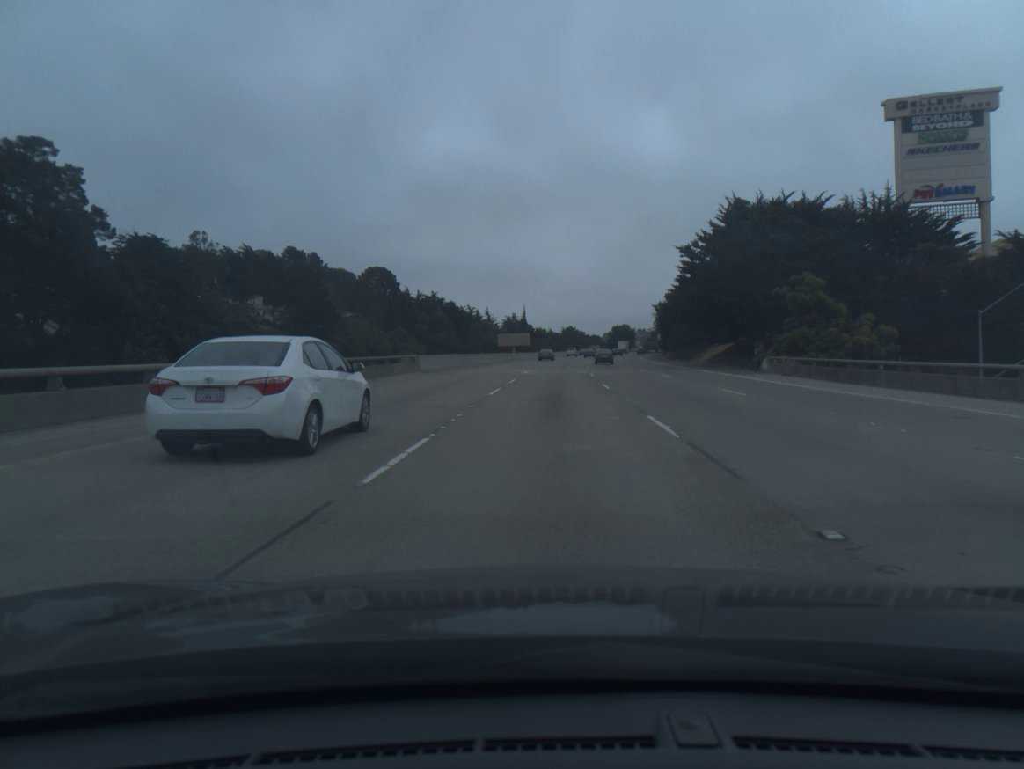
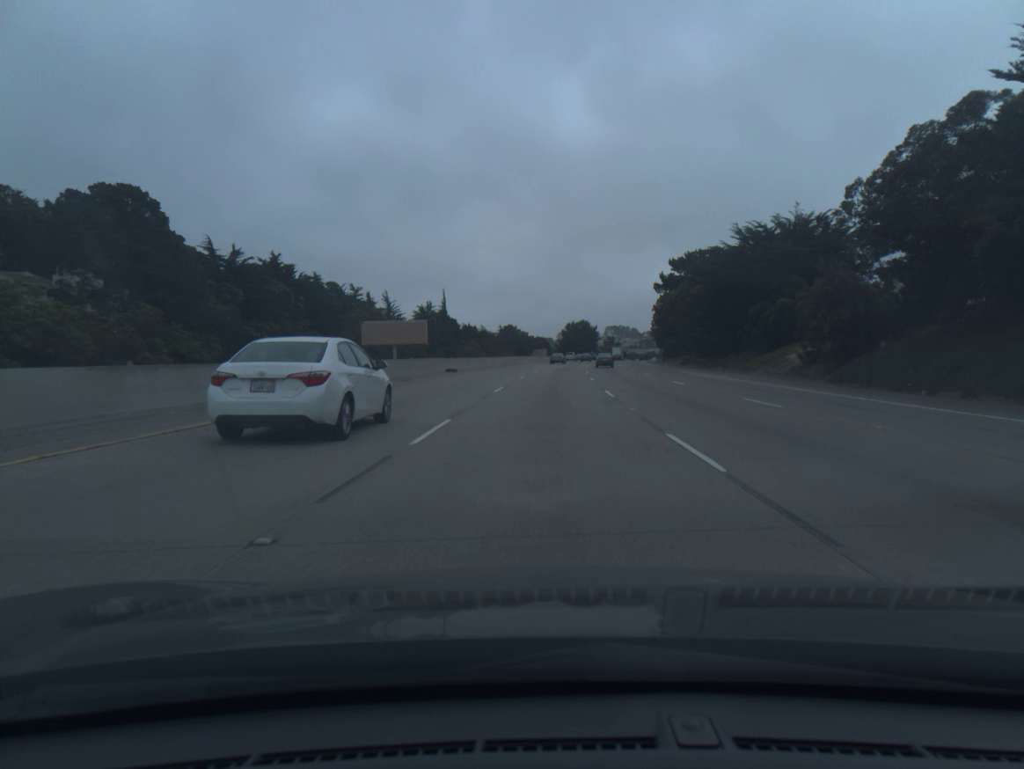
(+3.5, +90.5) m; +4°
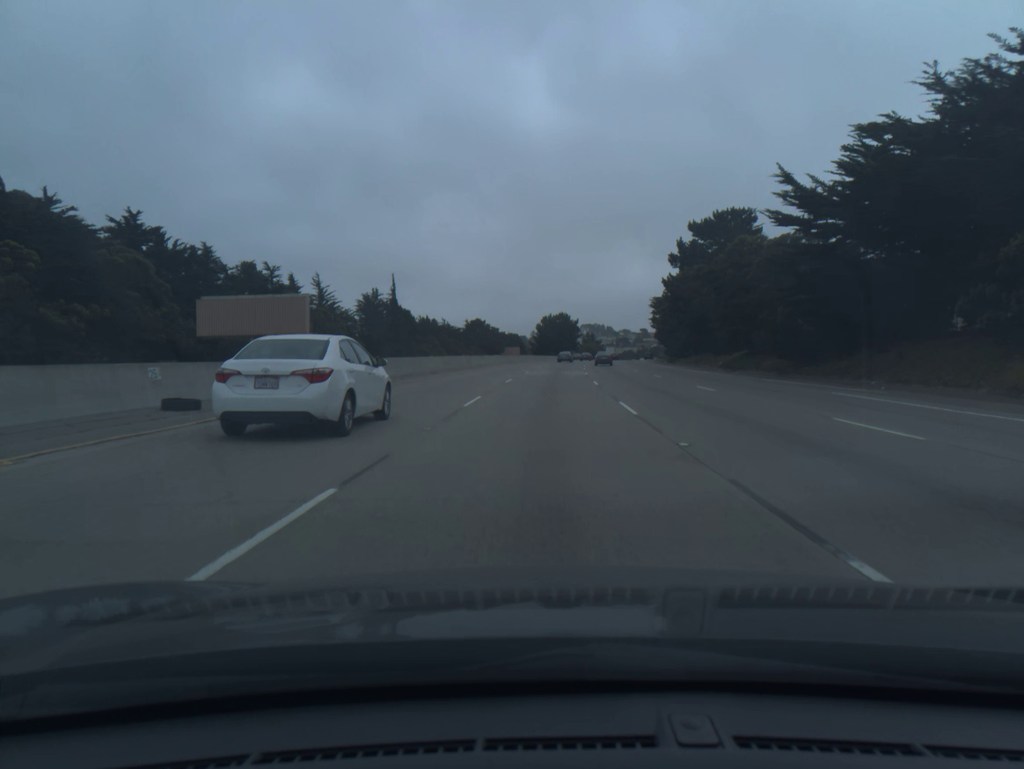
(+0.6, +36.5) m; +2°
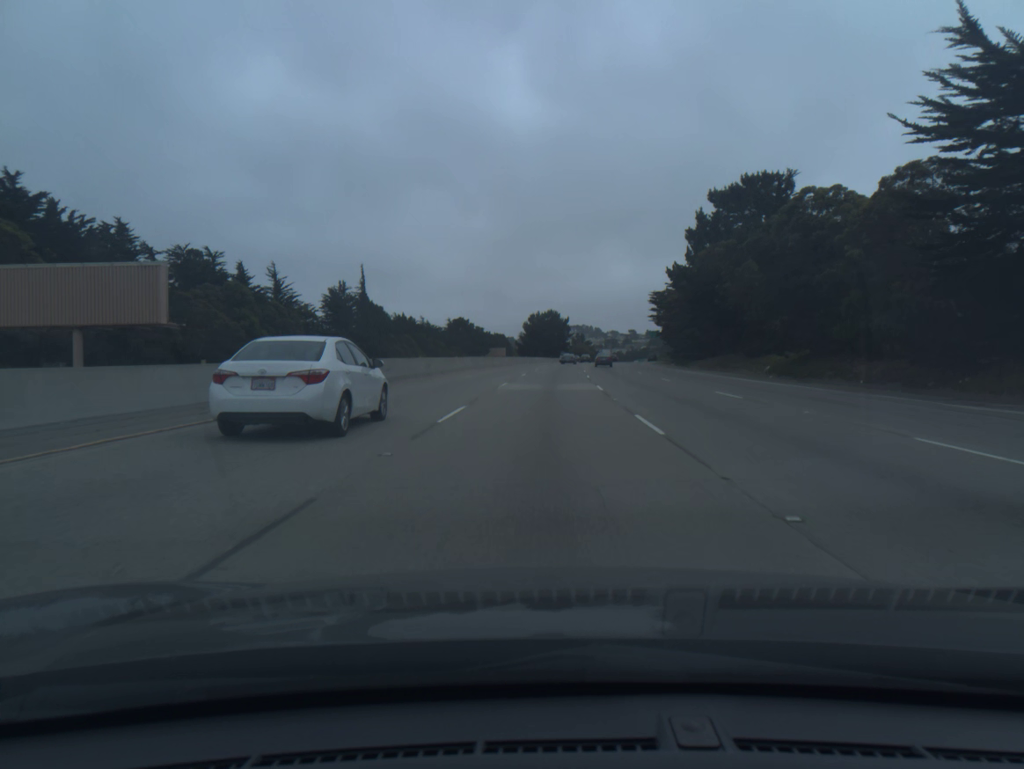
(+0.1, +18.3) m; +1°
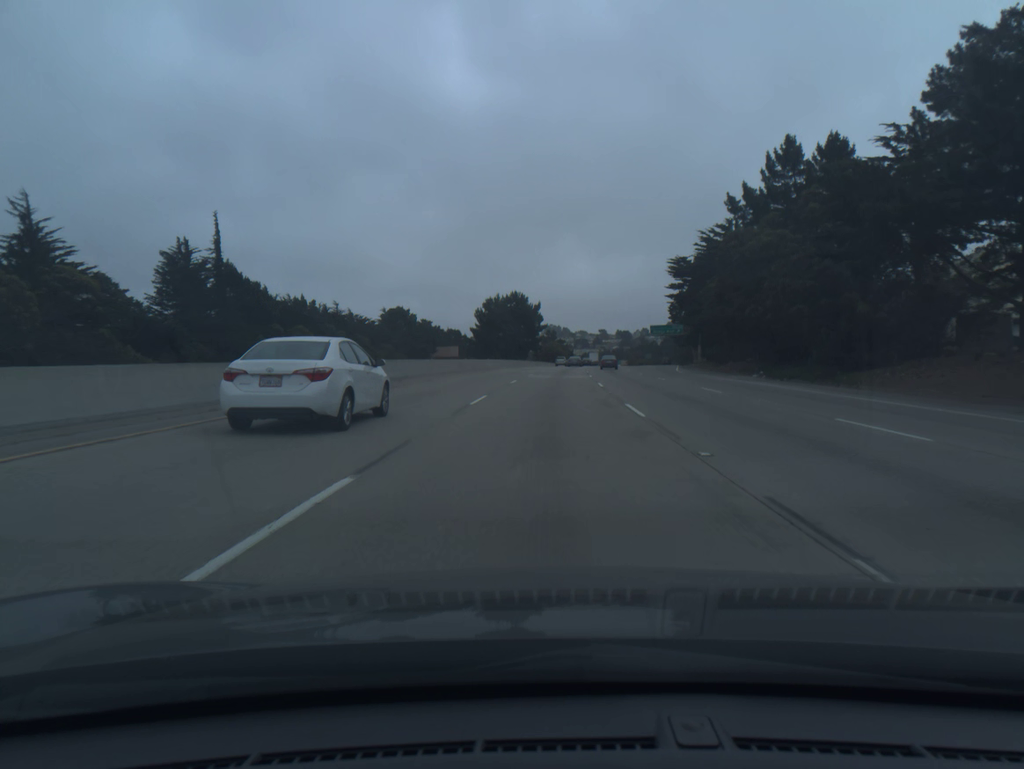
(+1.2, +55.1) m; +2°
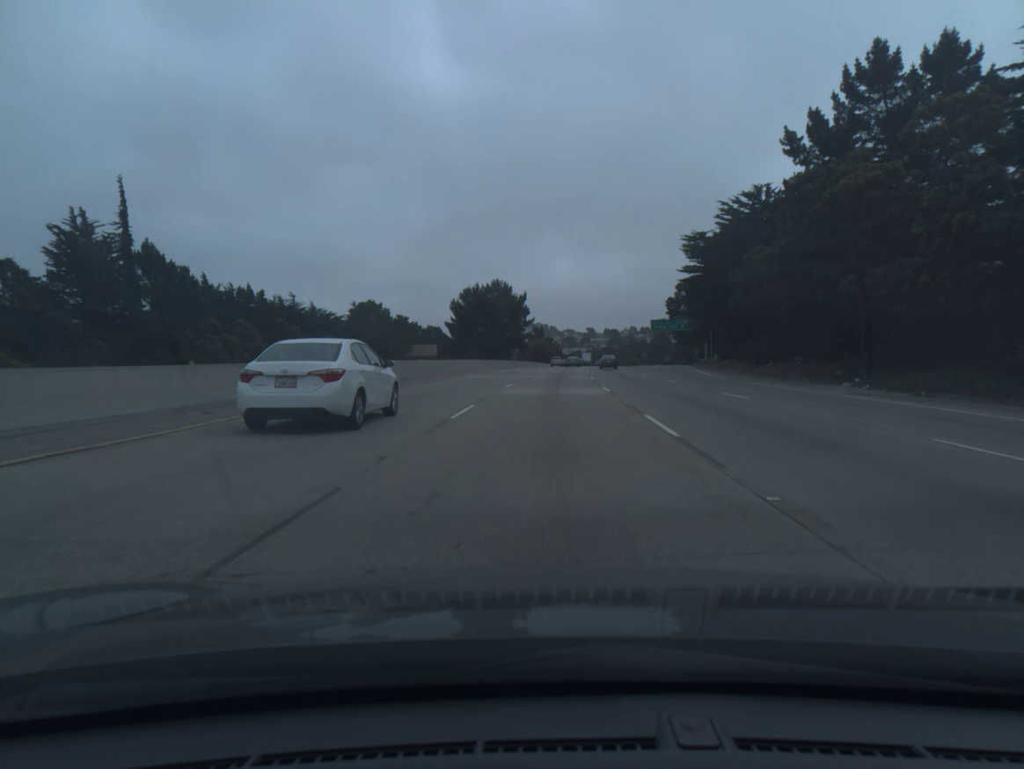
(+0.1, +18.4) m; +1°
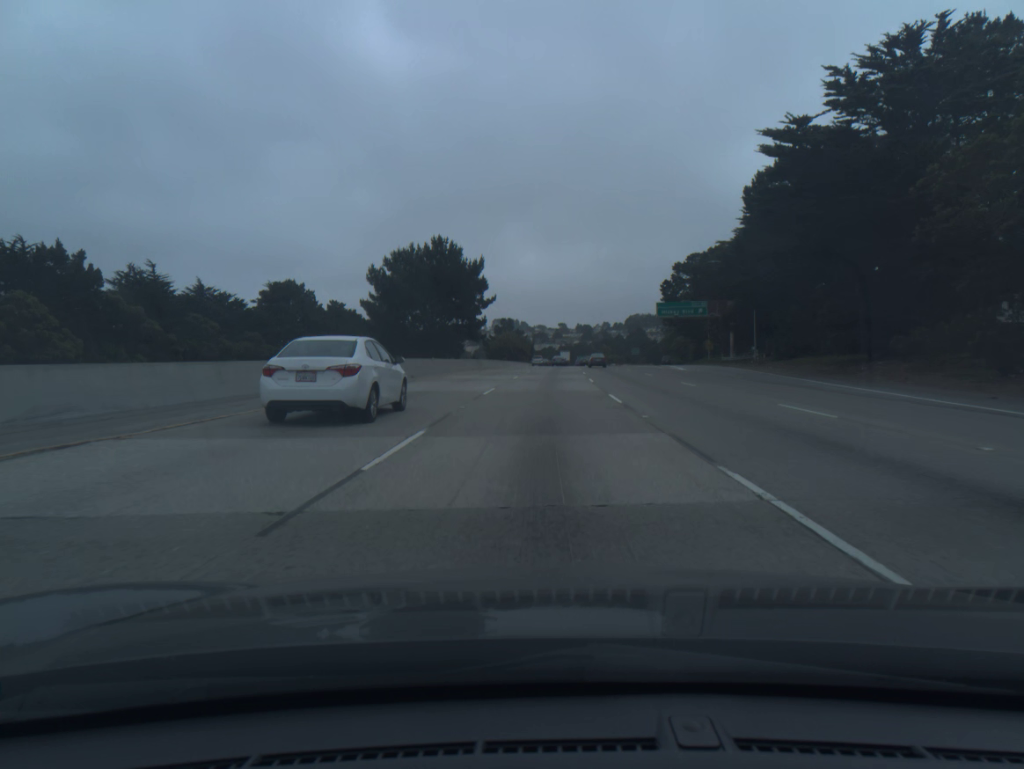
(+0.6, +36.7) m; +2°
